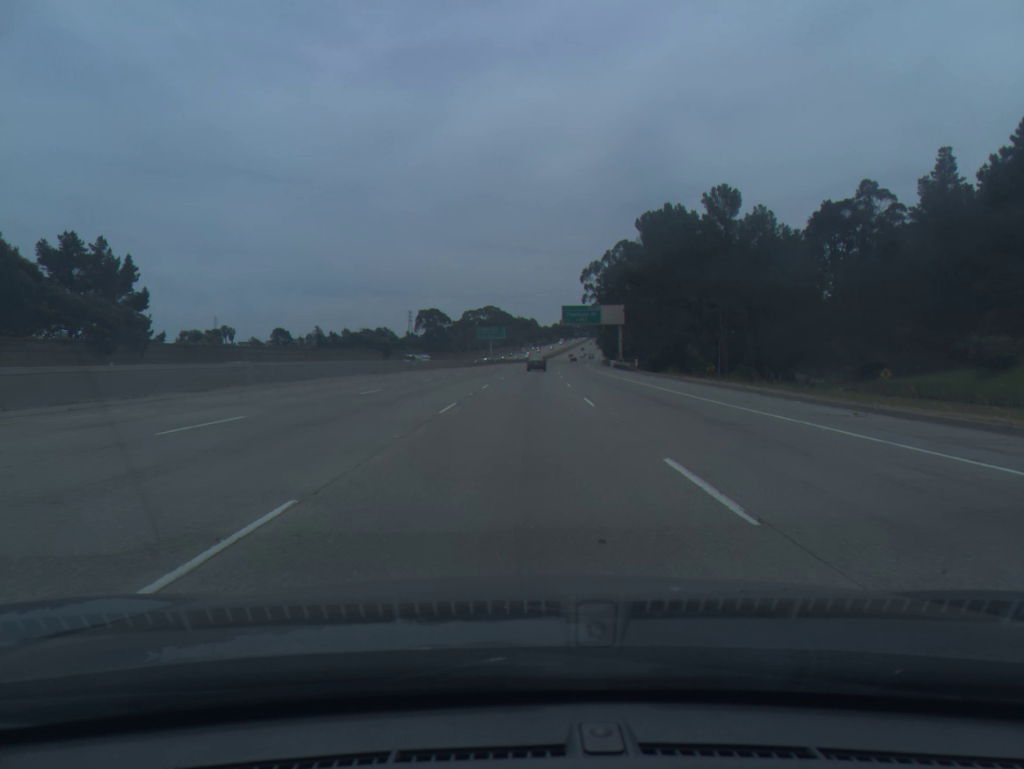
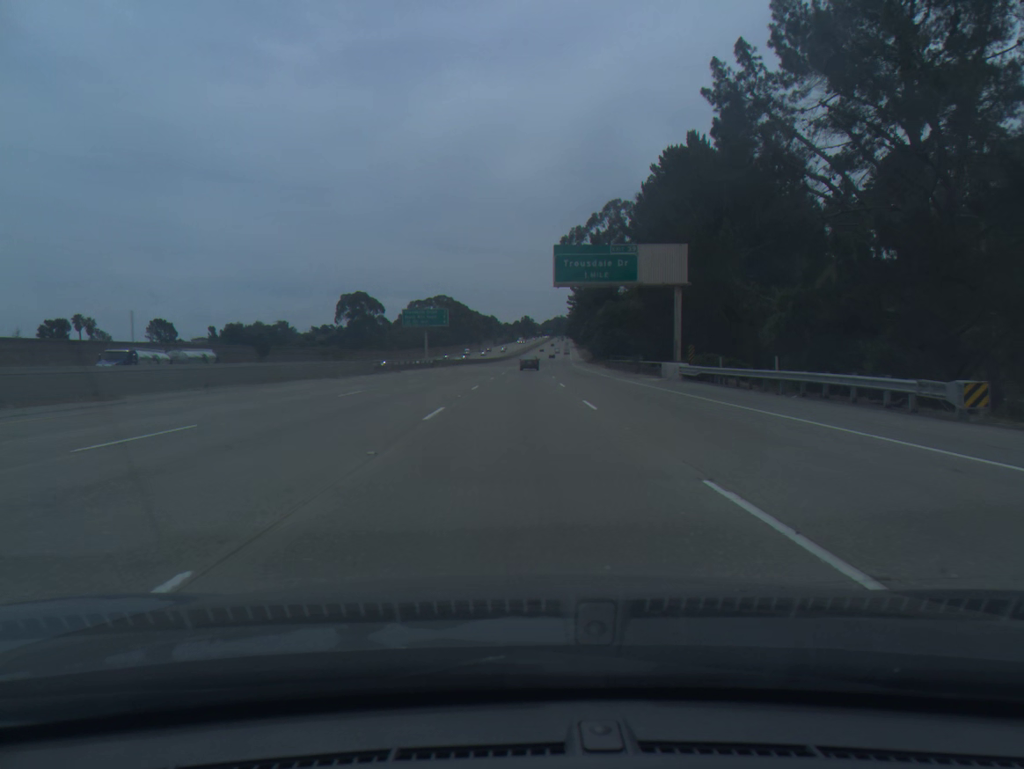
(+1.1, +60.4) m; +3°
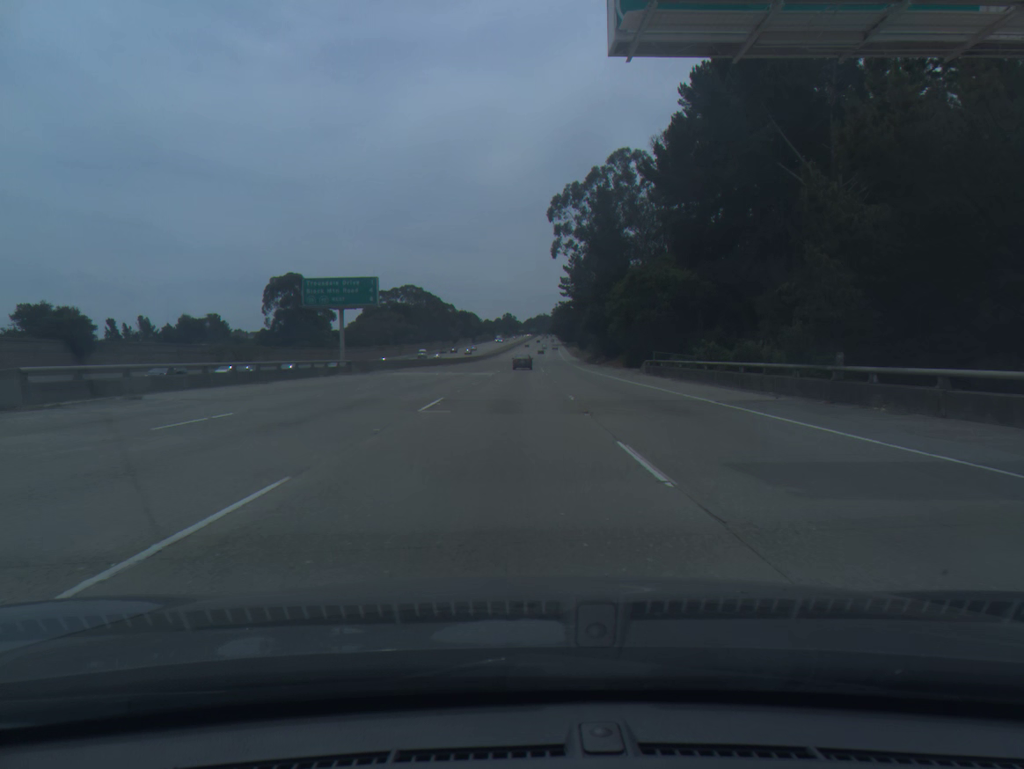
(+0.7, +40.5) m; +1°
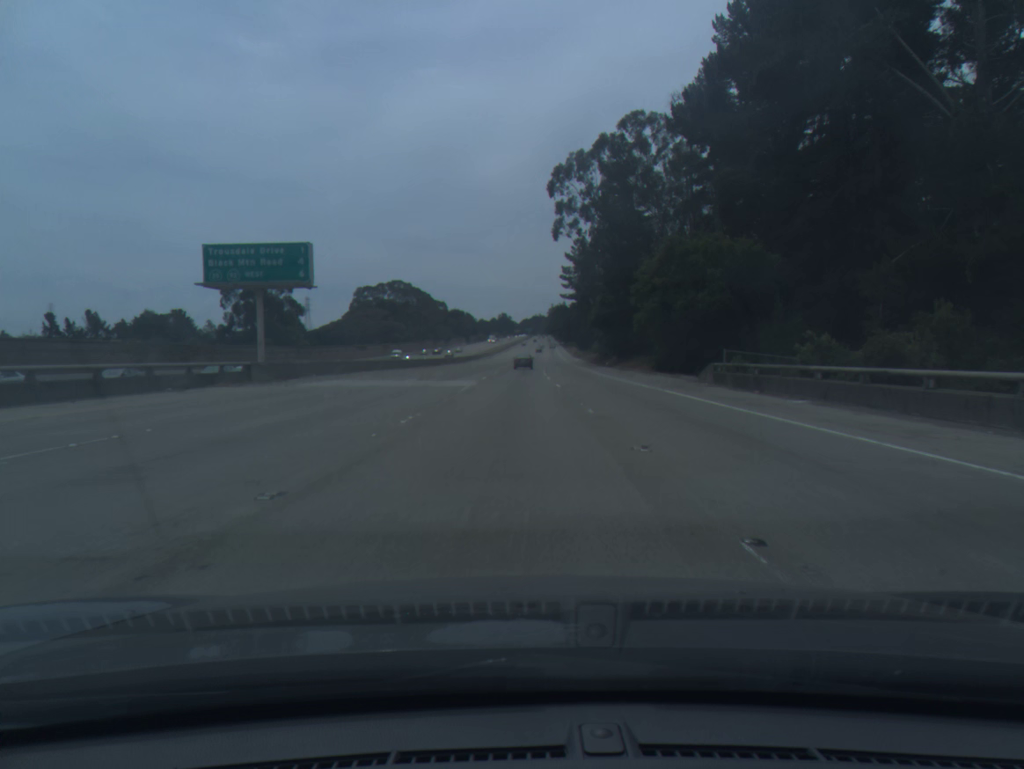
(0.0, +20.1) m; 0°
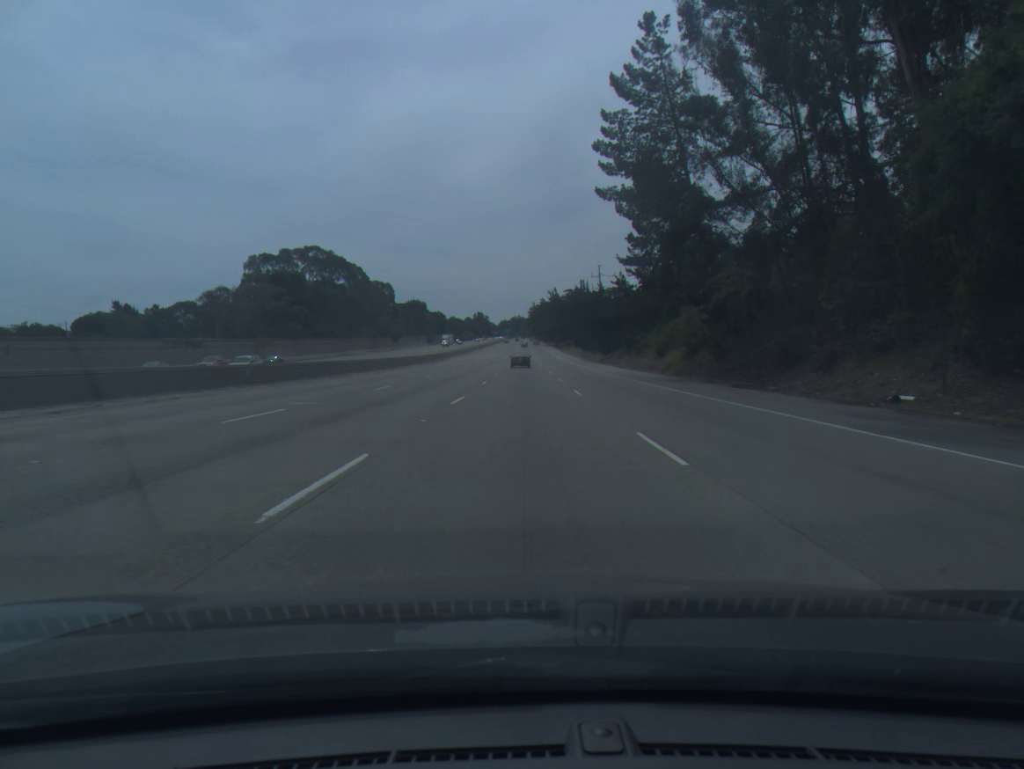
(+0.9, +80.1) m; +2°
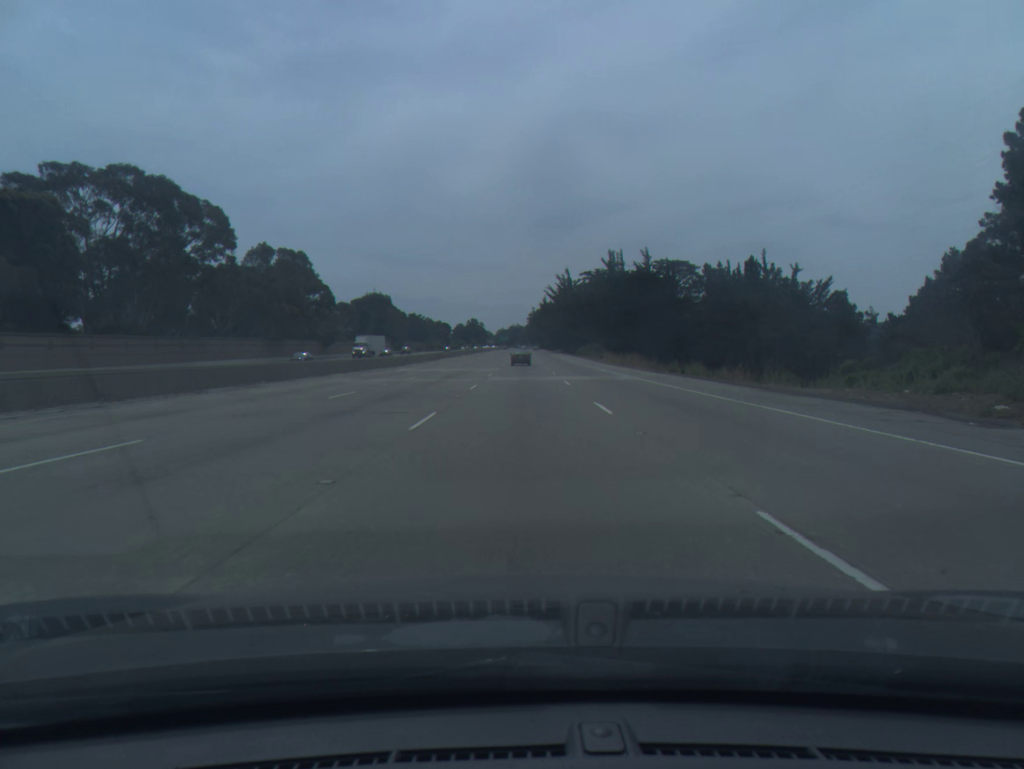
(+0.7, +79.9) m; 0°
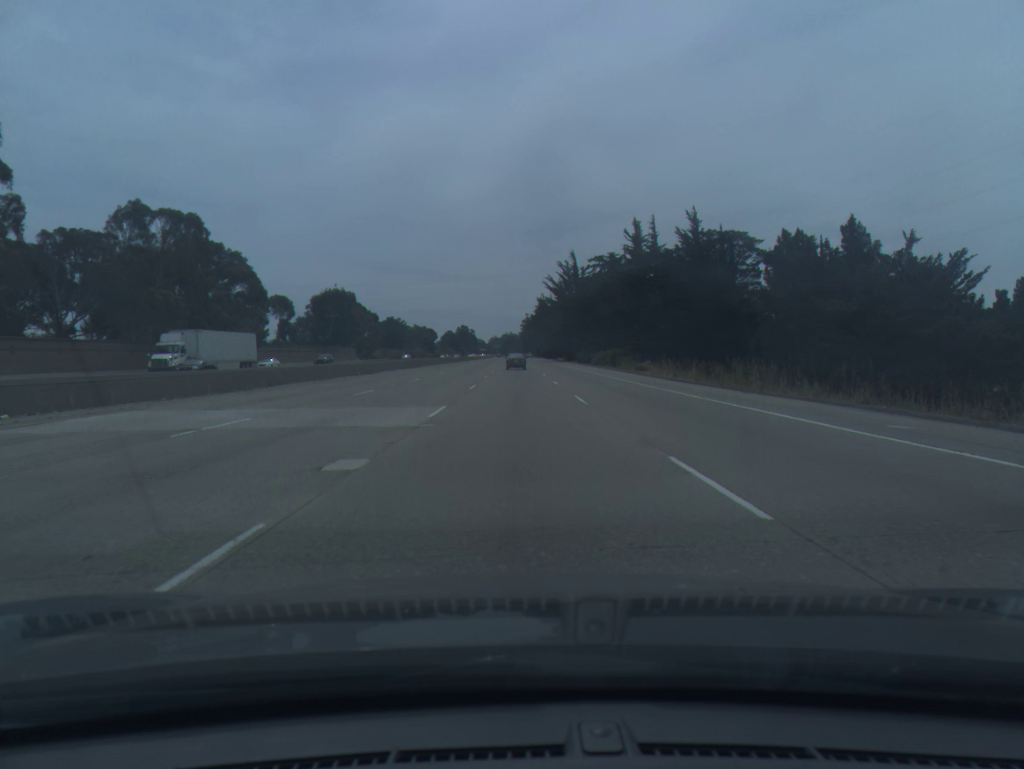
(+0.2, +40.0) m; +1°
